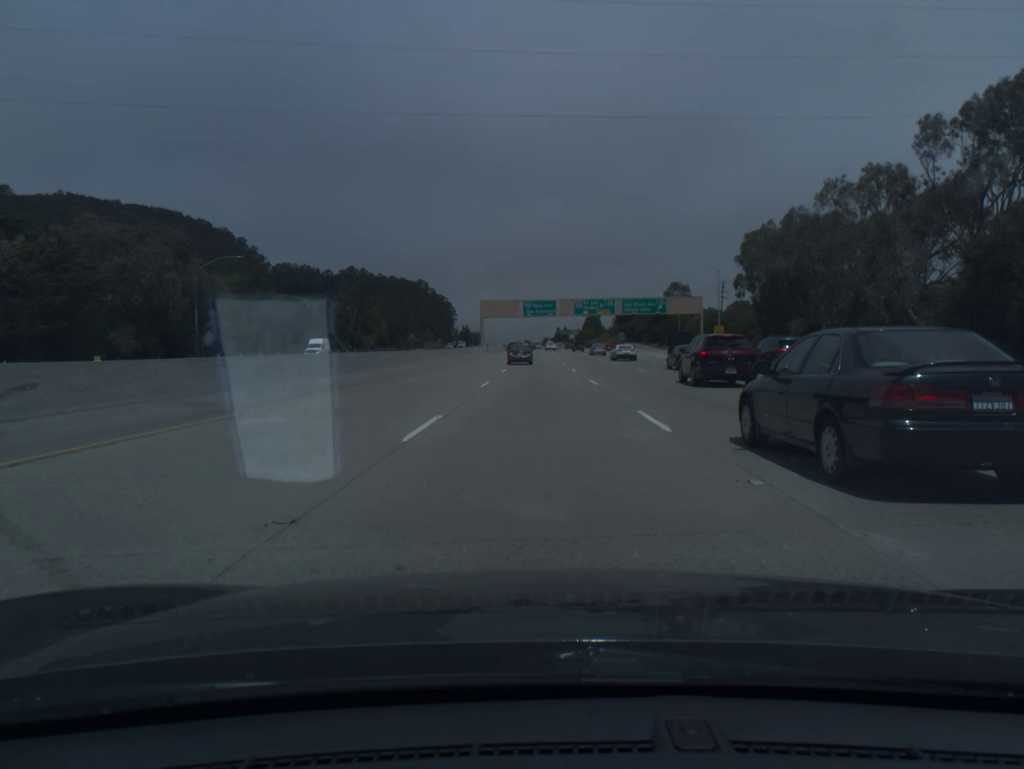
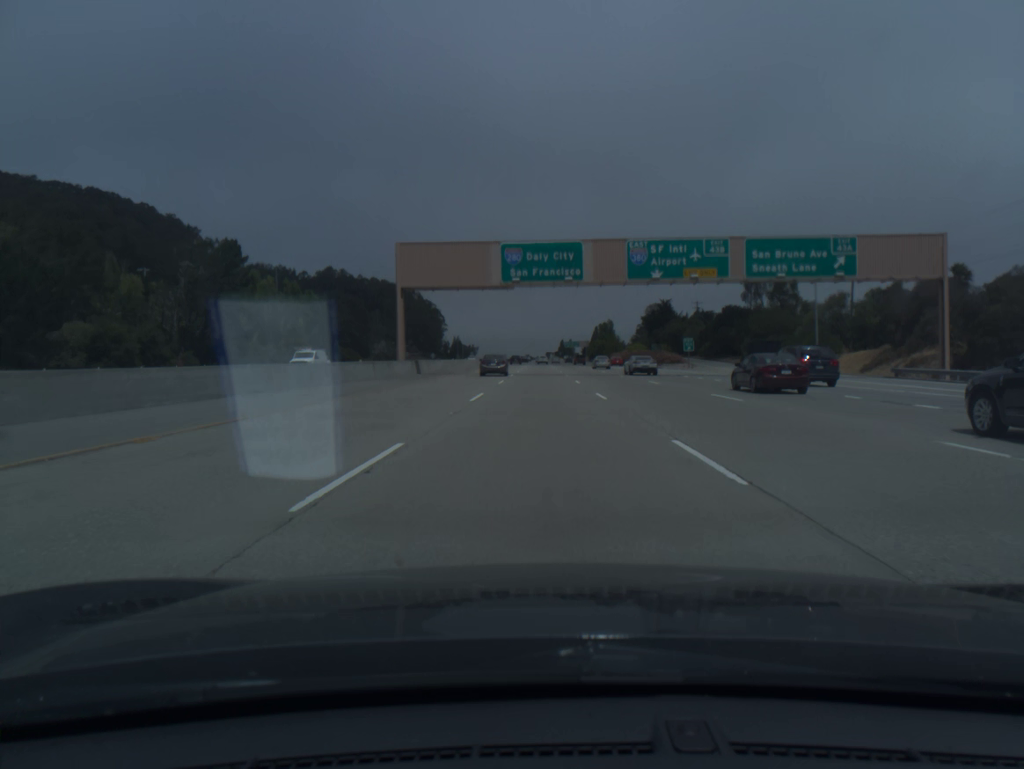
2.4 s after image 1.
(+0.1, +77.3) m; 0°
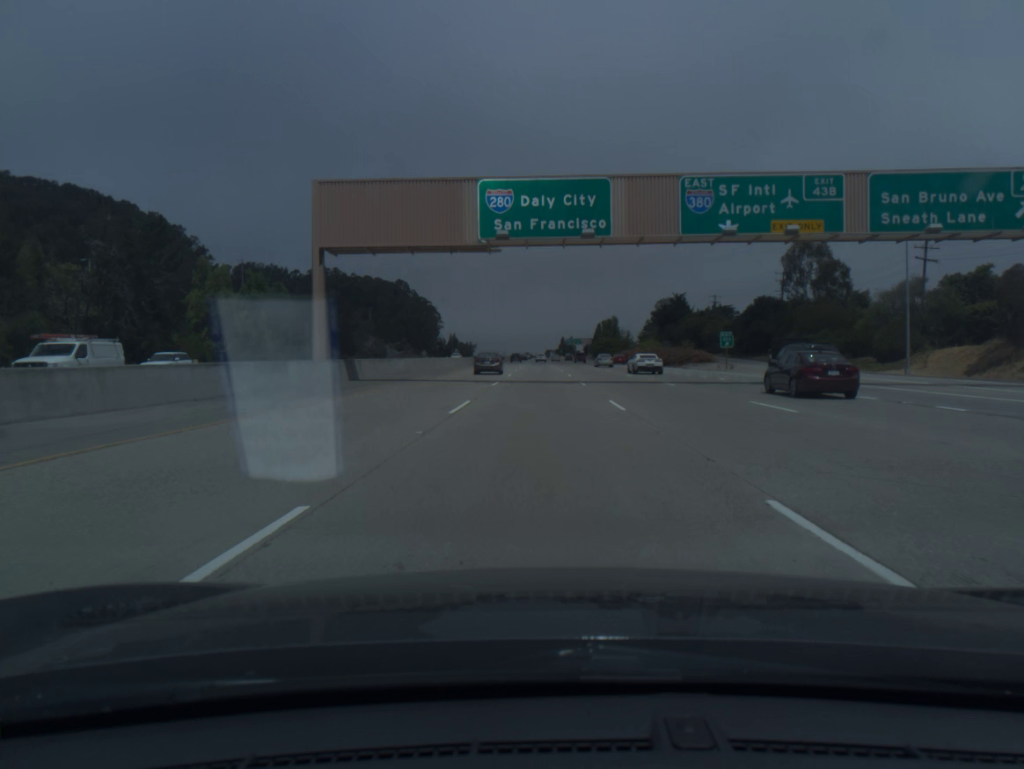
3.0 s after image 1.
(0.0, +19.2) m; 0°
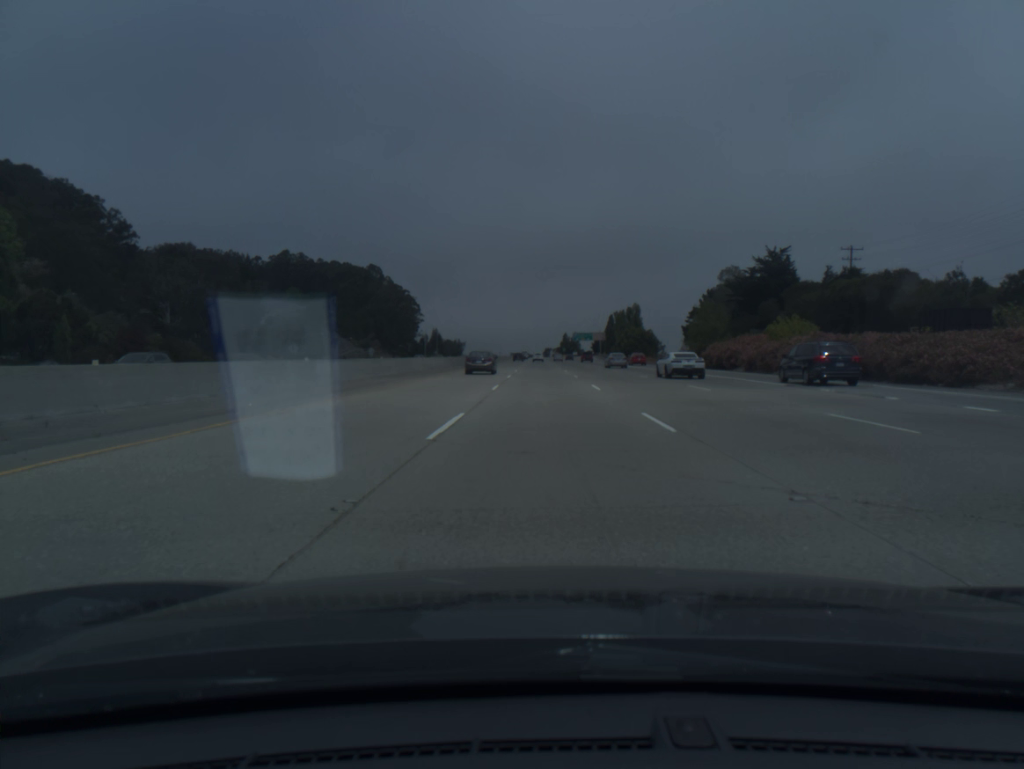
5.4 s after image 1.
(-0.2, +77.8) m; 0°
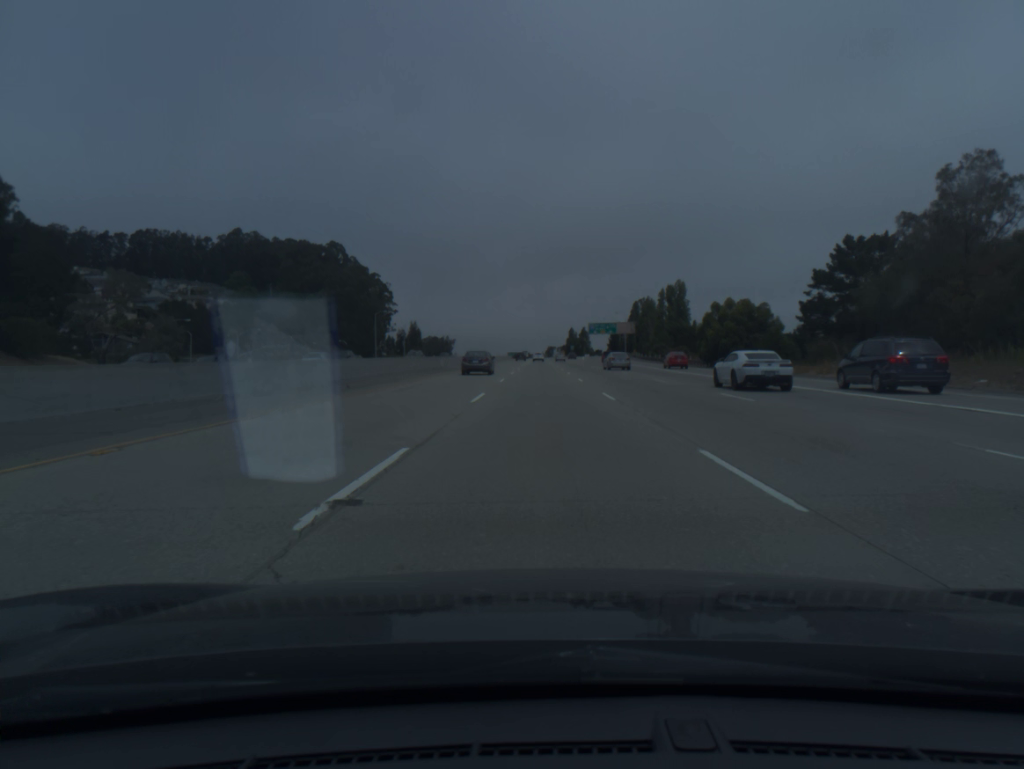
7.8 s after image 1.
(+0.1, +79.0) m; 0°
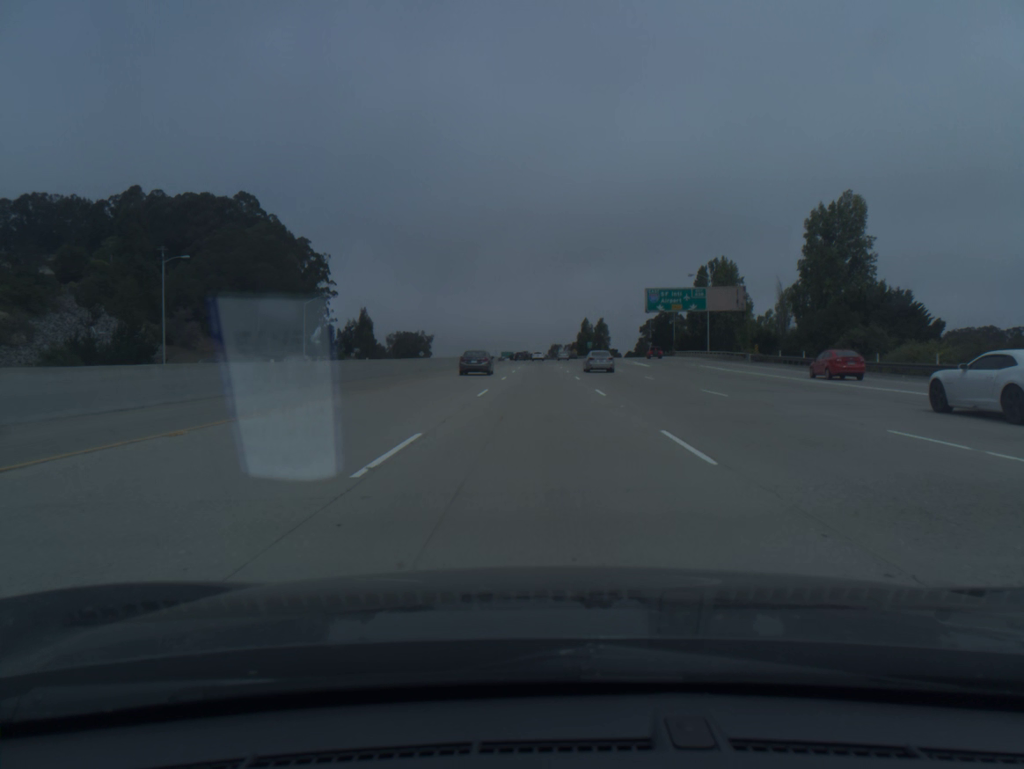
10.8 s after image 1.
(+0.3, +100.0) m; 0°
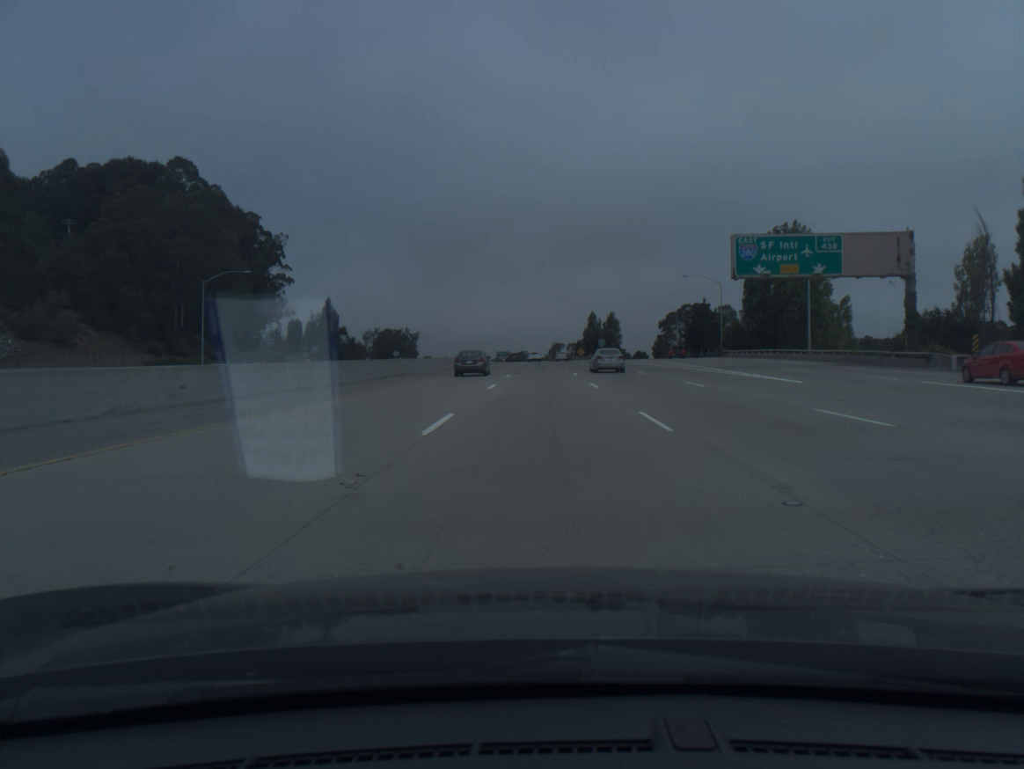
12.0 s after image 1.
(0.0, +40.2) m; 0°
